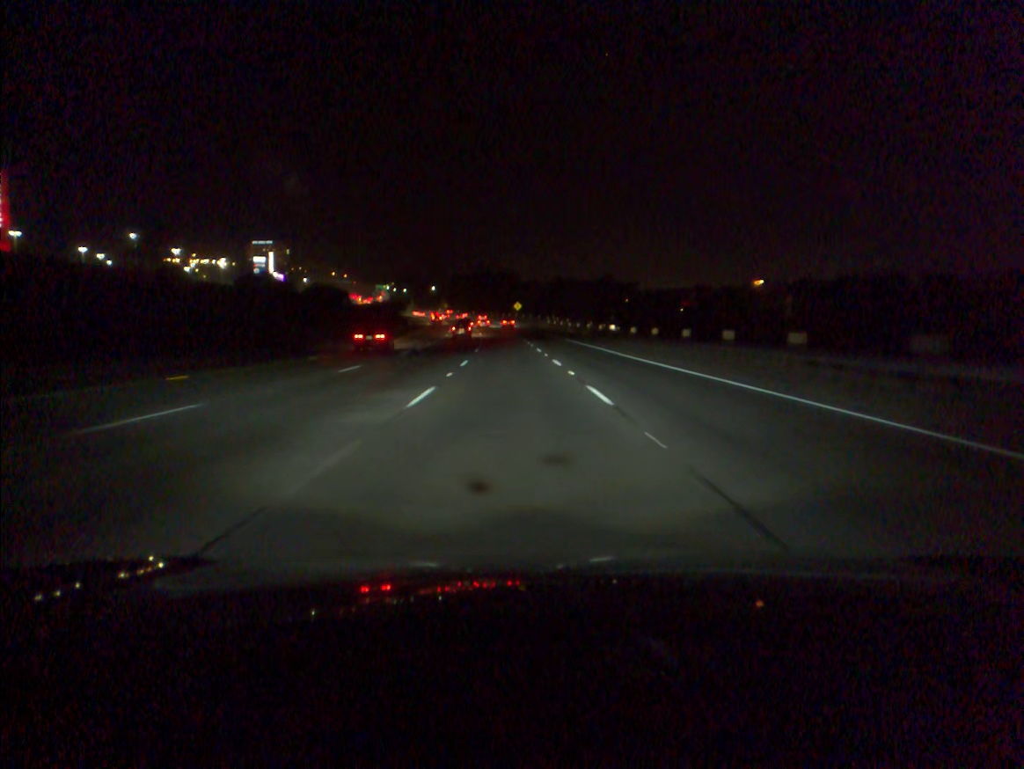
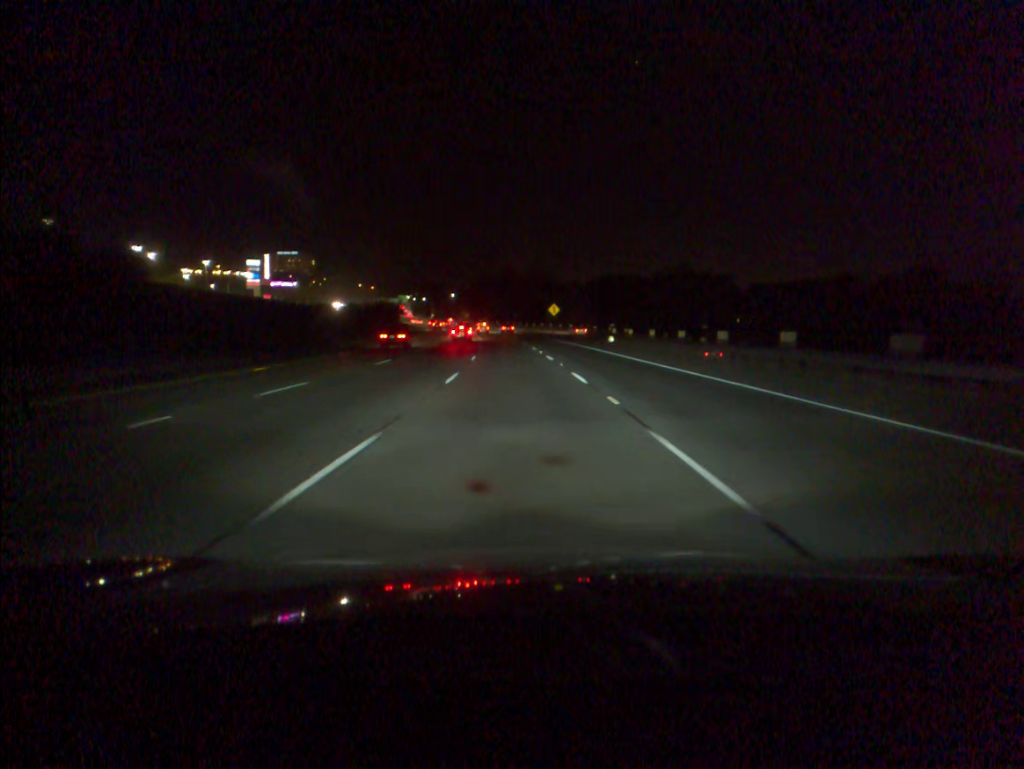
(-1.0, +51.9) m; -2°
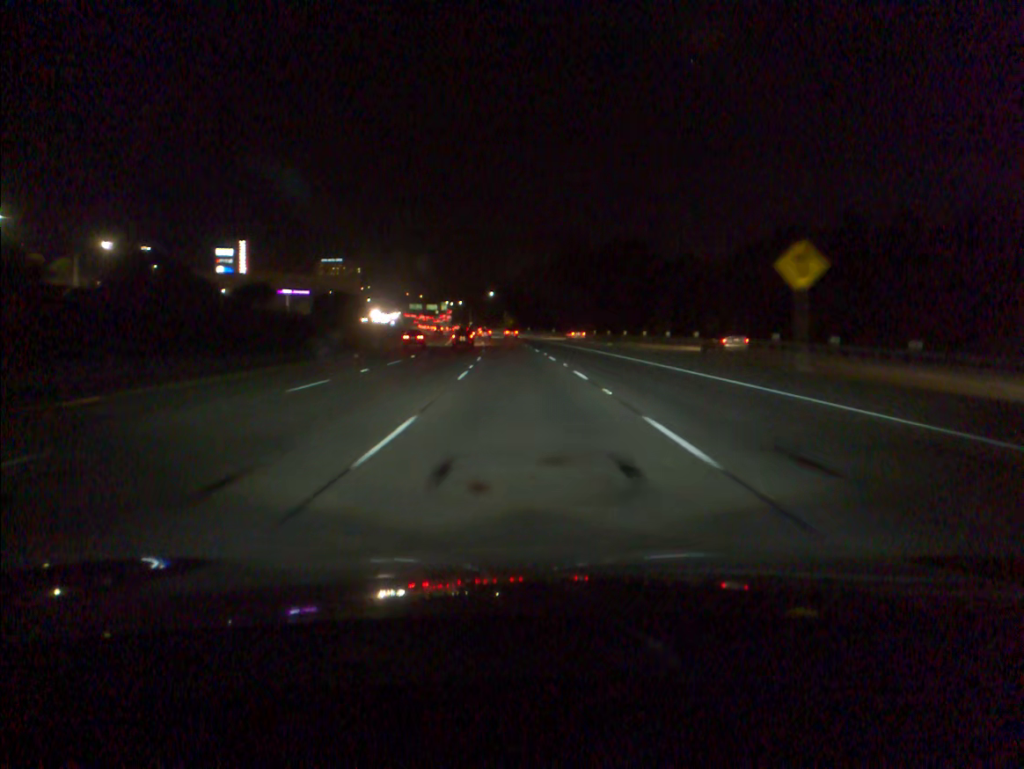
(-2.9, +85.5) m; -4°
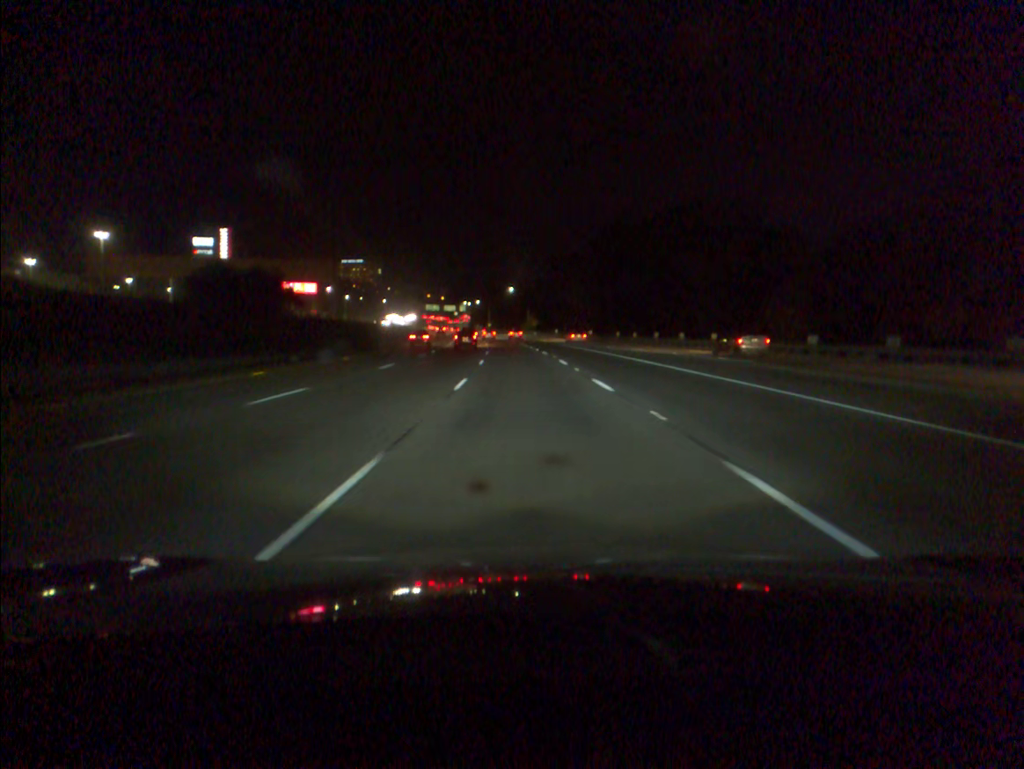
(-0.5, +33.5) m; -2°
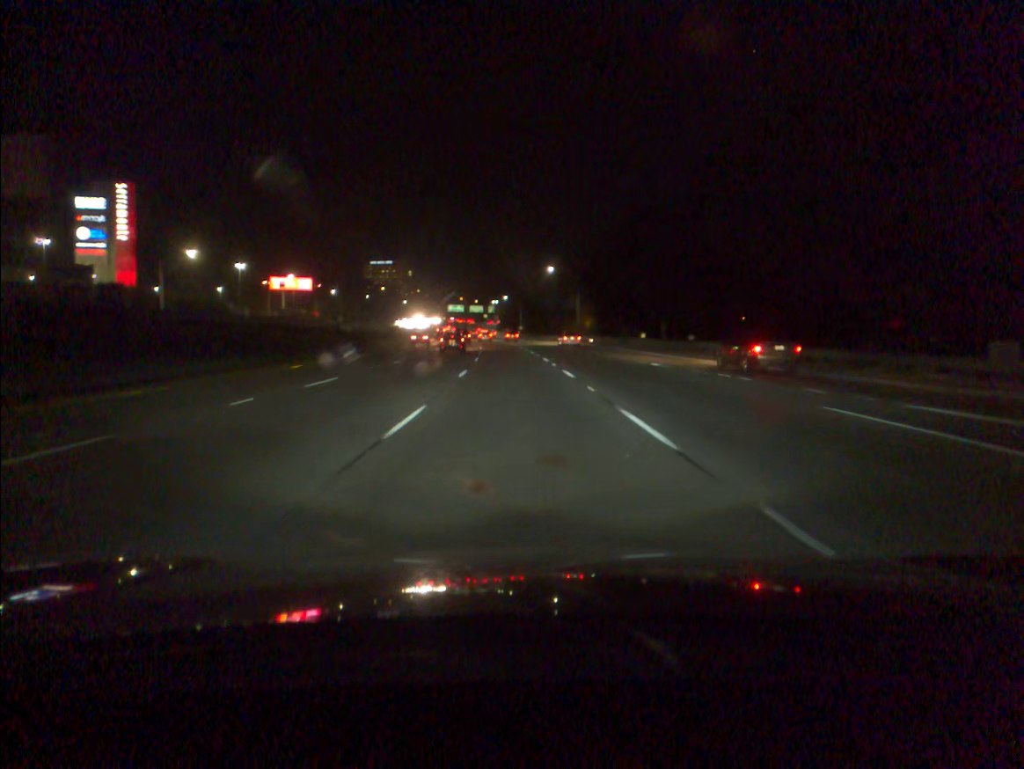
(-1.3, +66.8) m; -3°
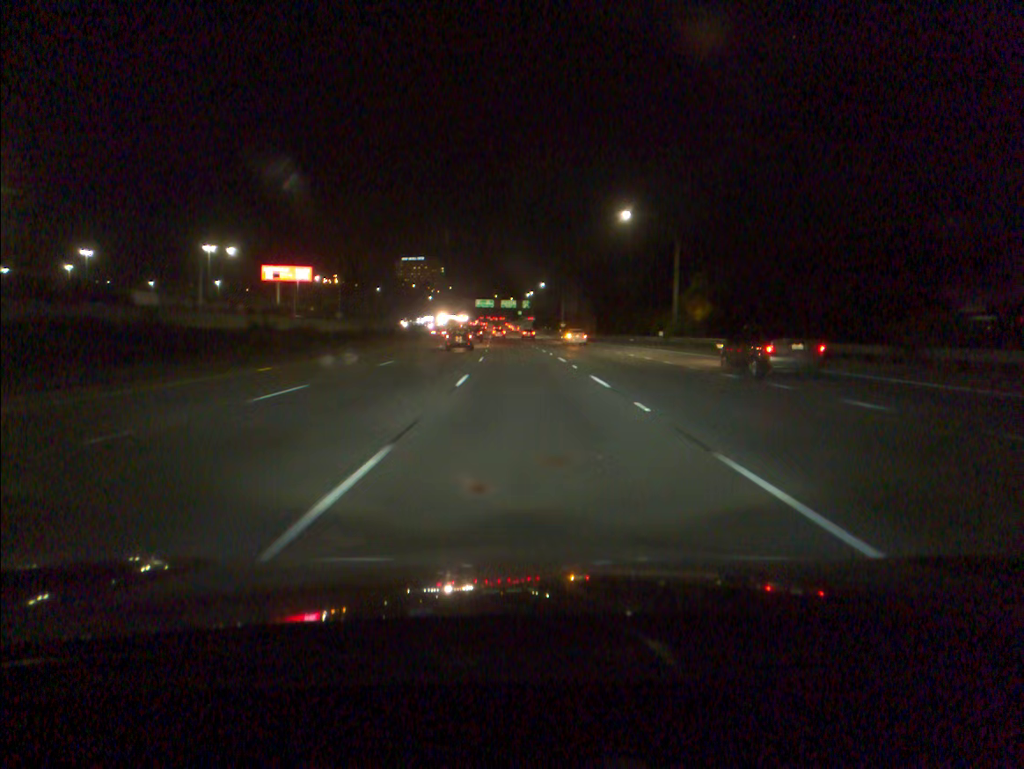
(-1.3, +49.5) m; -3°
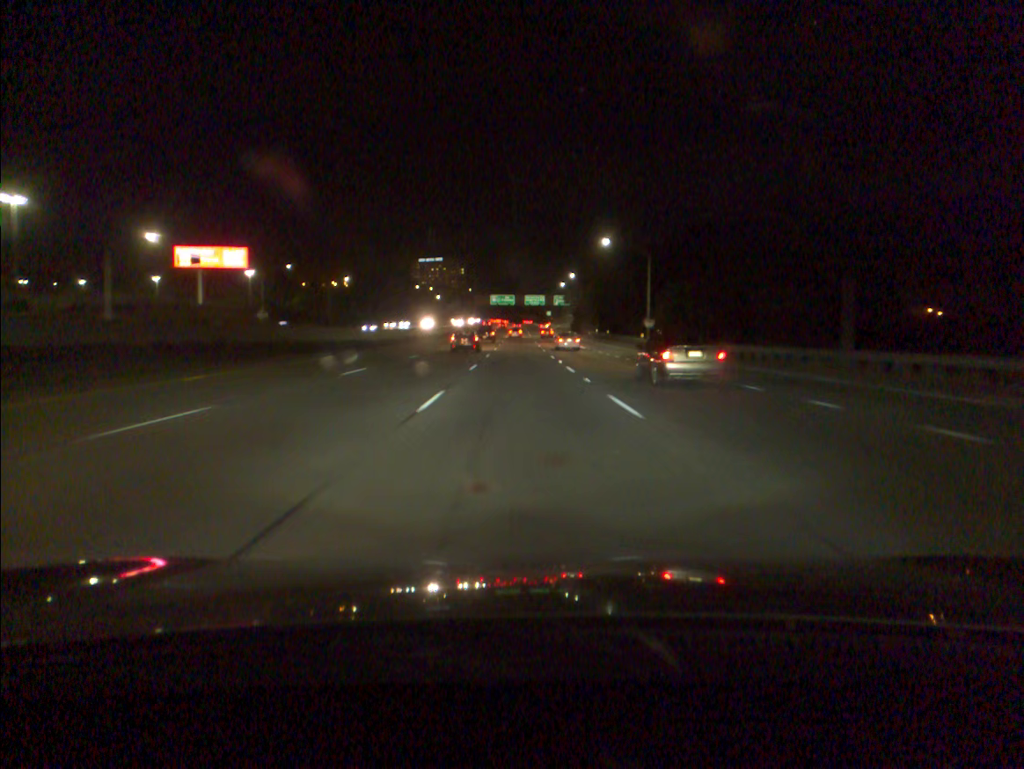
(-1.8, +79.0) m; -2°
